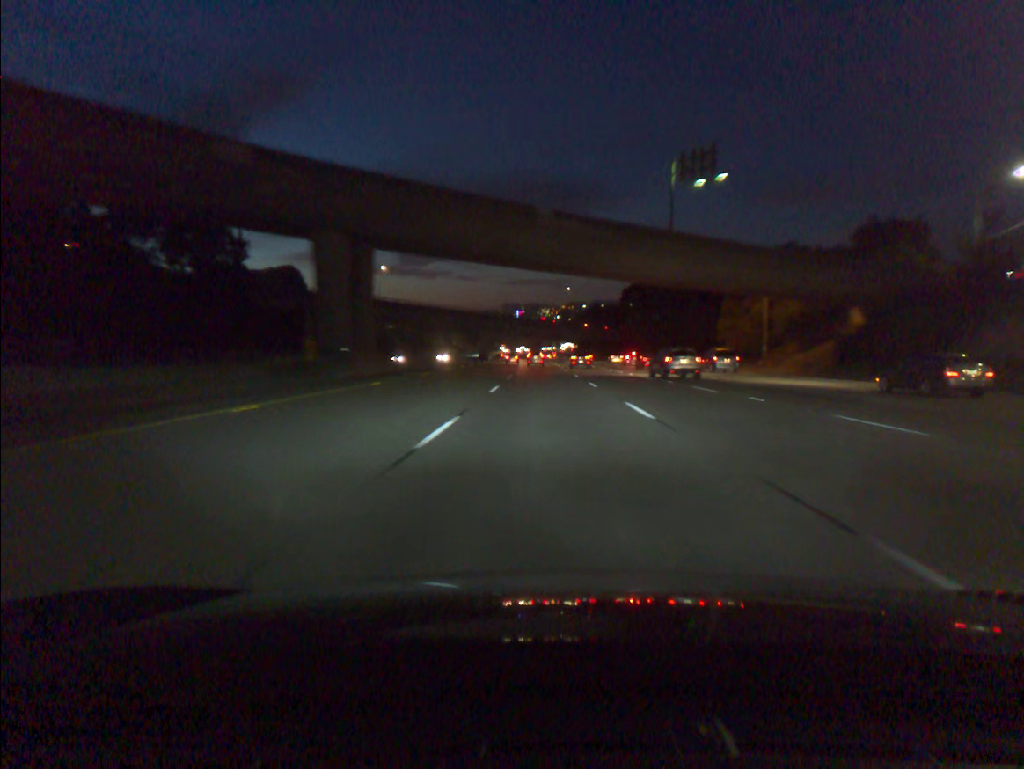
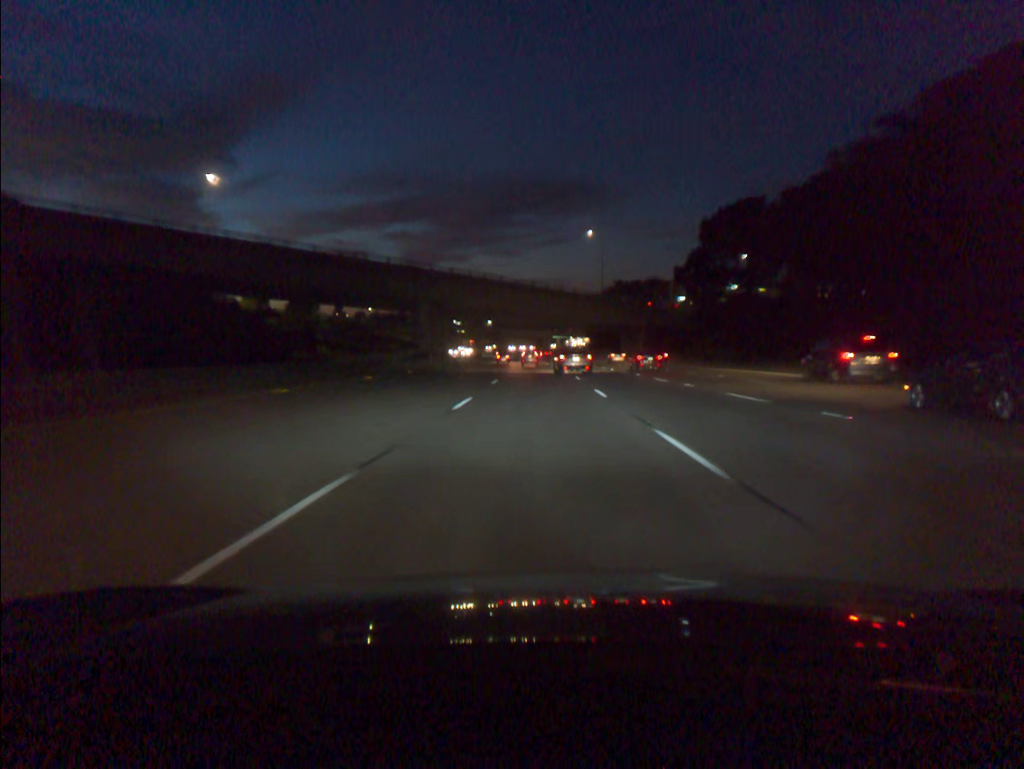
(+0.3, +92.6) m; 0°
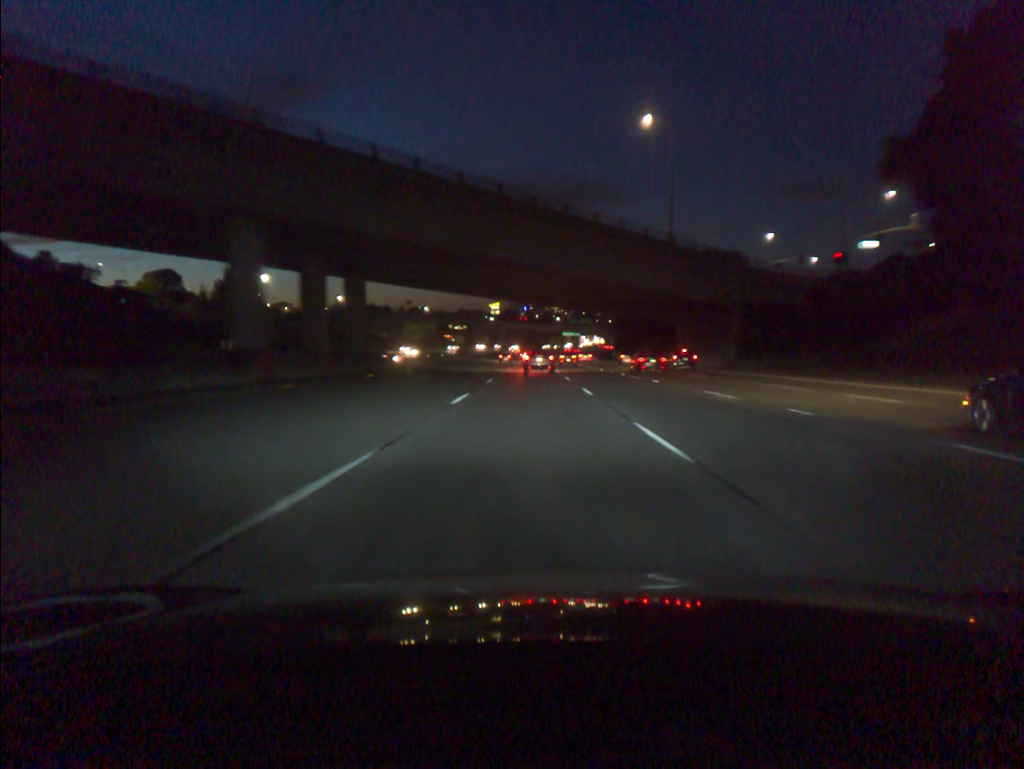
(-0.2, +55.6) m; -1°
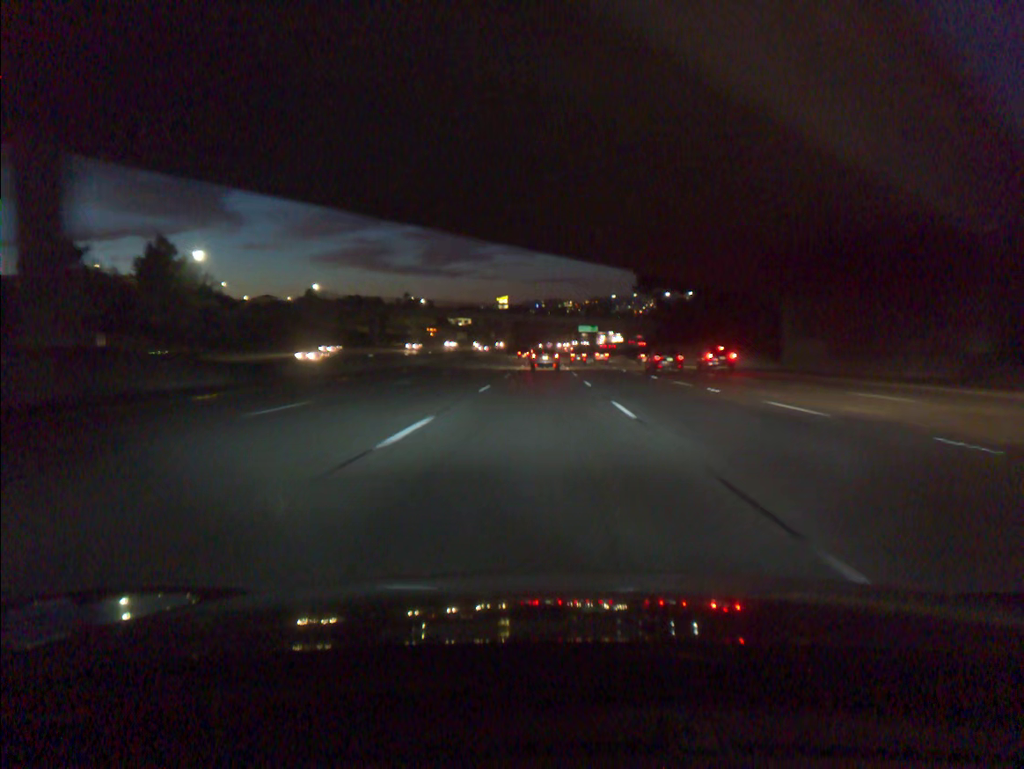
(-0.3, +37.1) m; -1°
